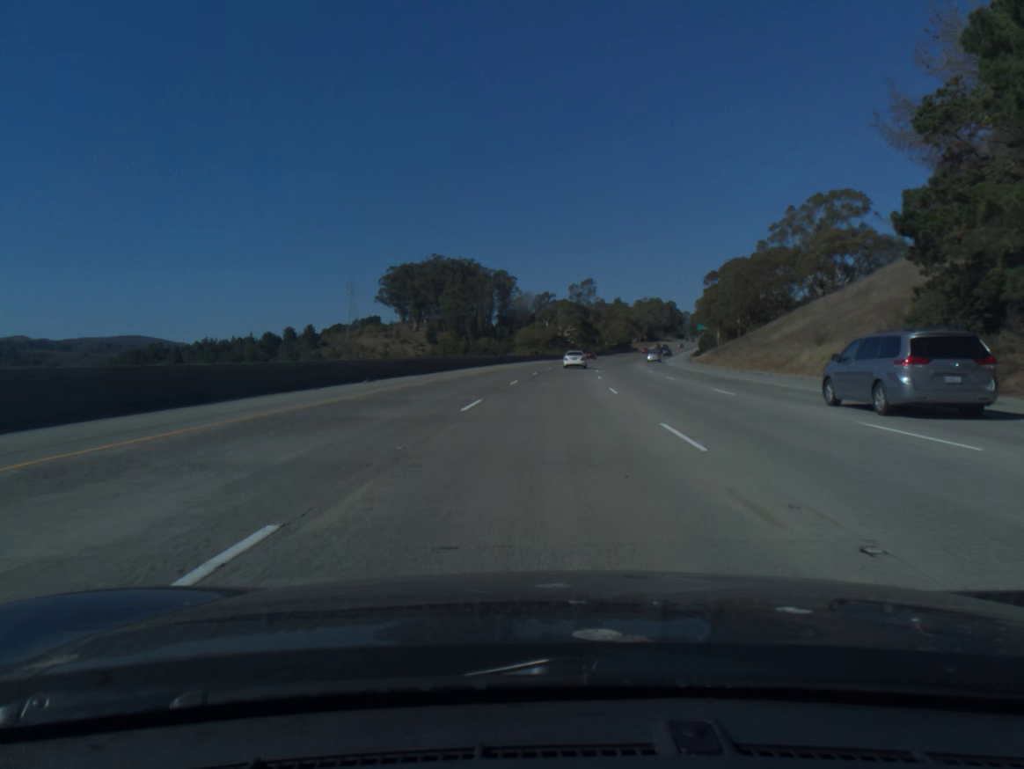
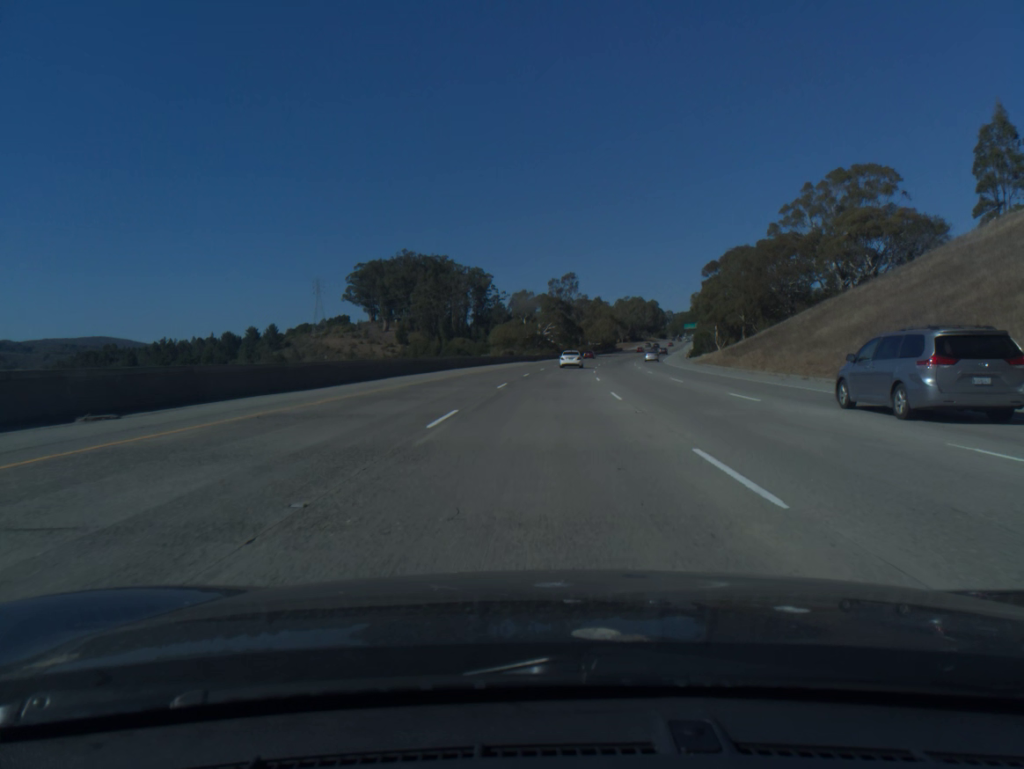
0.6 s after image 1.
(+0.3, +18.3) m; +2°
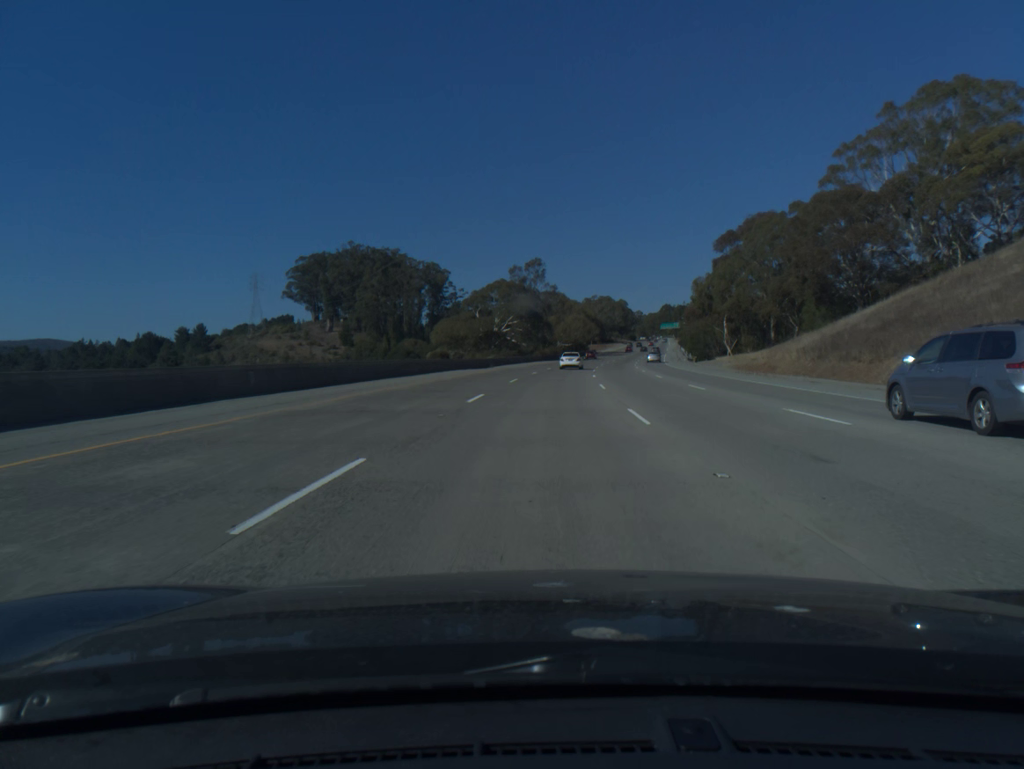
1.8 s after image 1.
(+0.9, +36.5) m; +3°
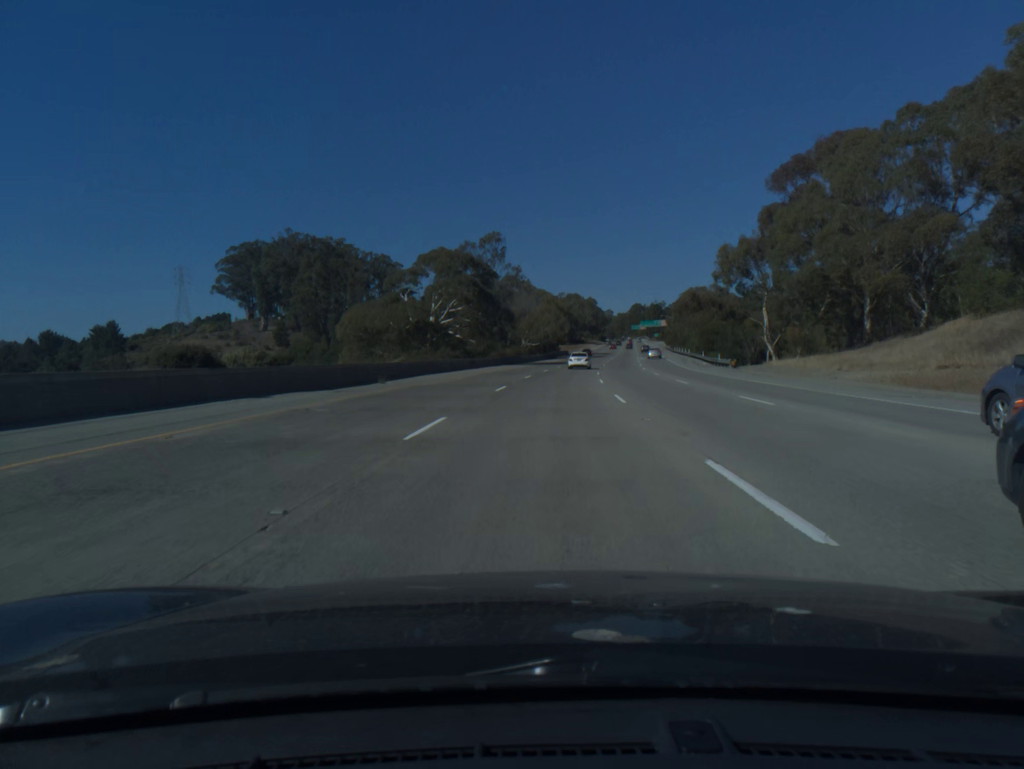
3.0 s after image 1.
(+0.8, +38.0) m; +3°
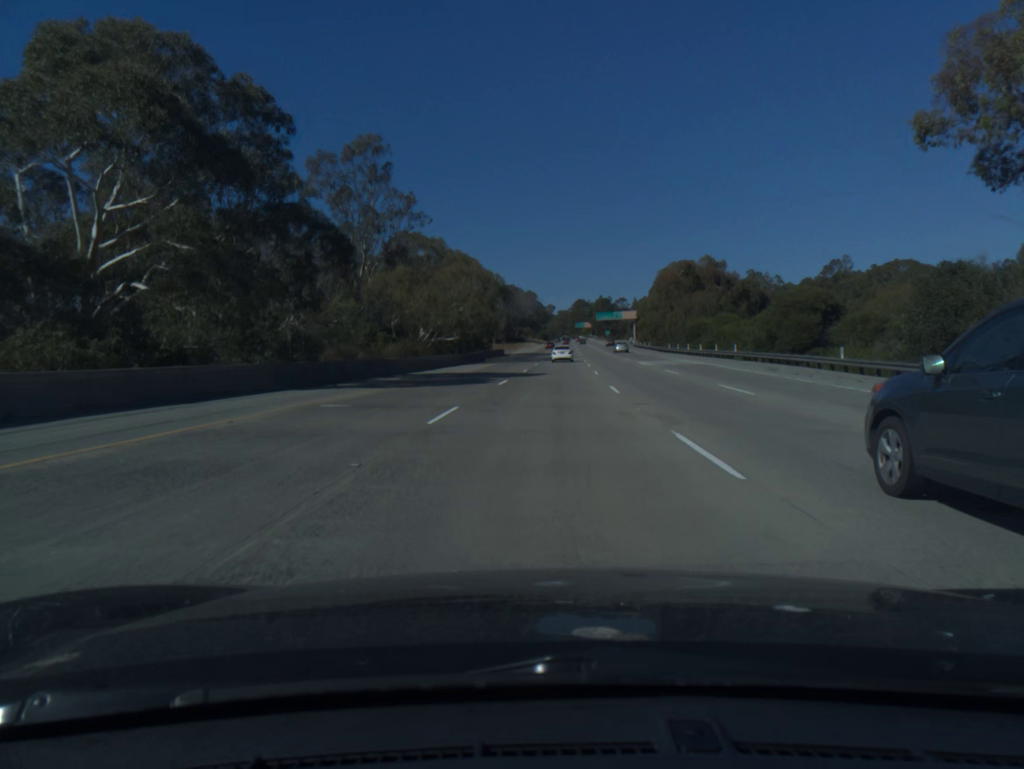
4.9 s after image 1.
(+2.1, +56.2) m; +5°
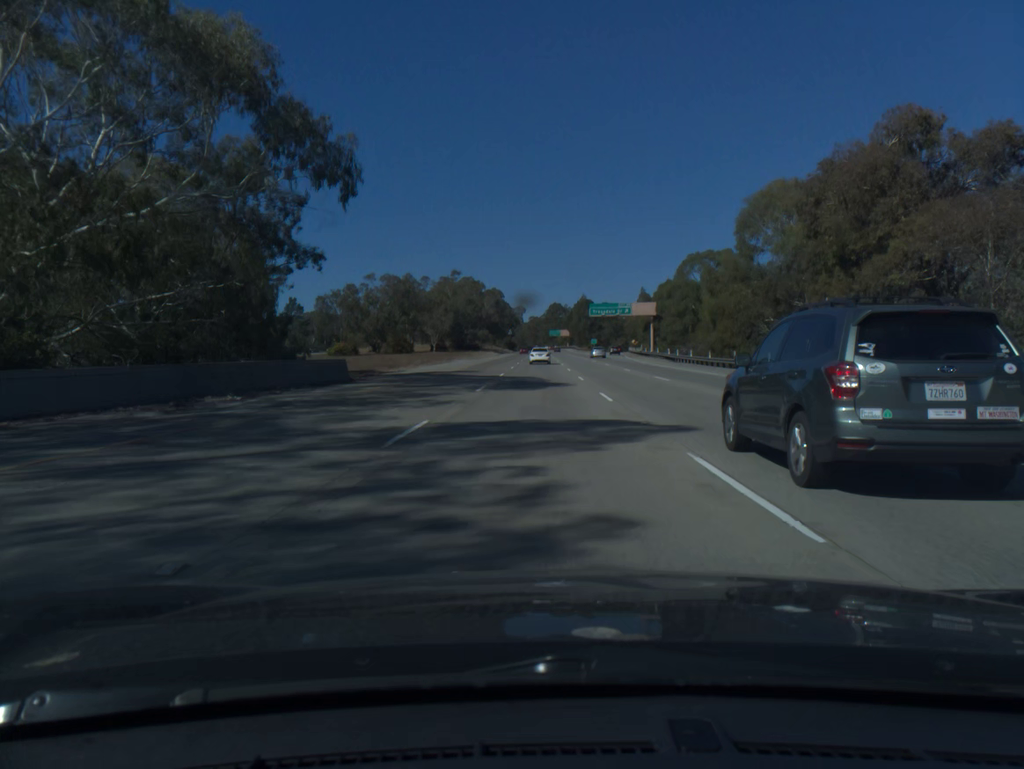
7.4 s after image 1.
(+2.4, +75.9) m; +2°
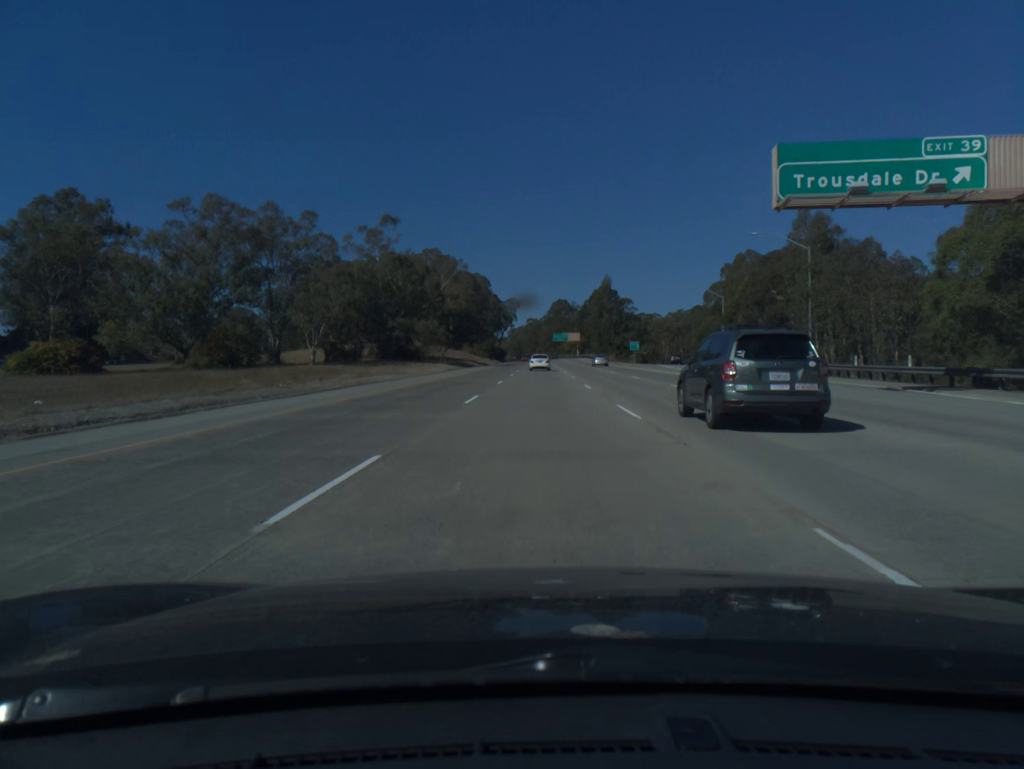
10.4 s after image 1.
(-0.2, +92.5) m; 0°
